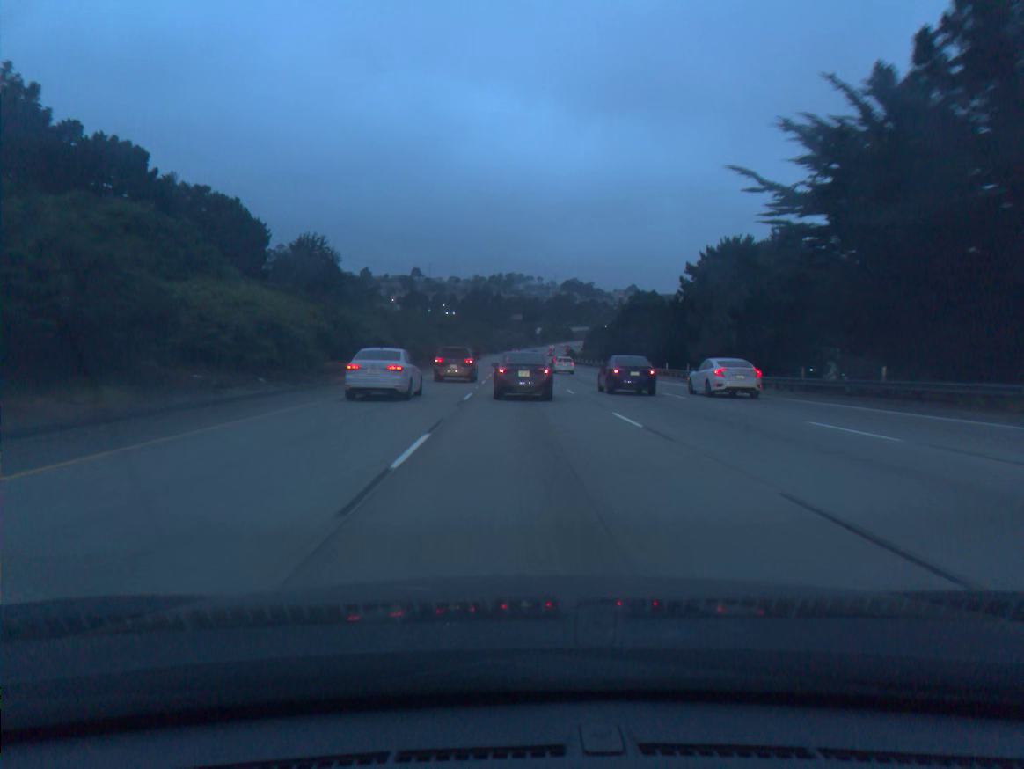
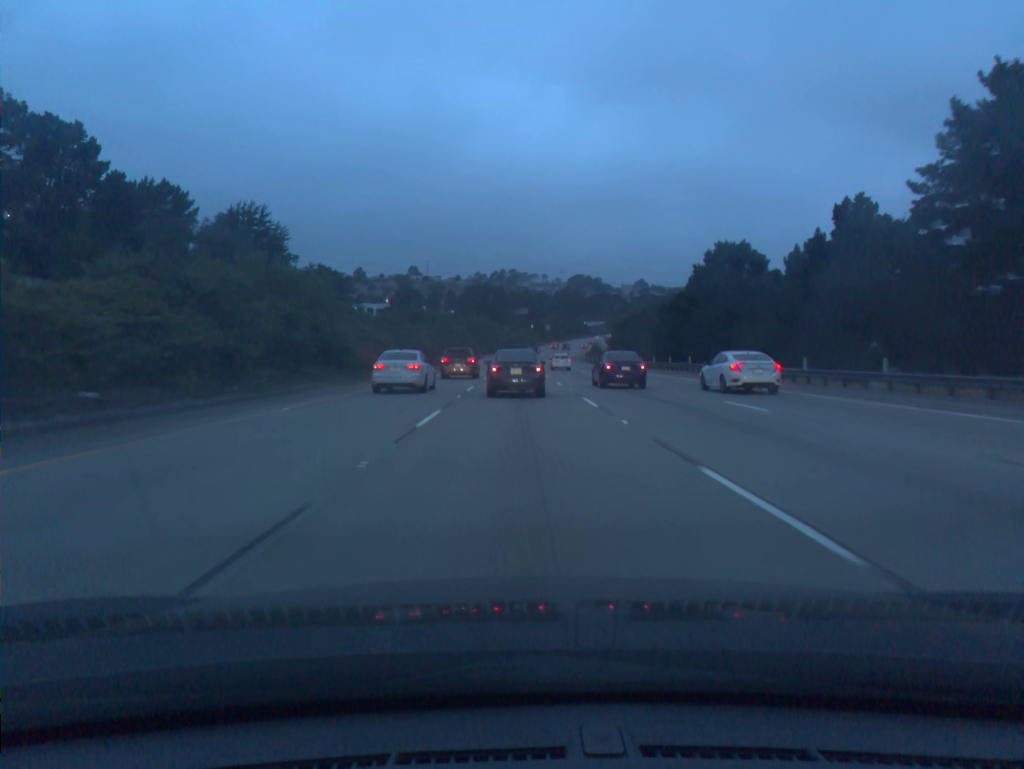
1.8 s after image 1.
(-0.2, +53.4) m; 0°
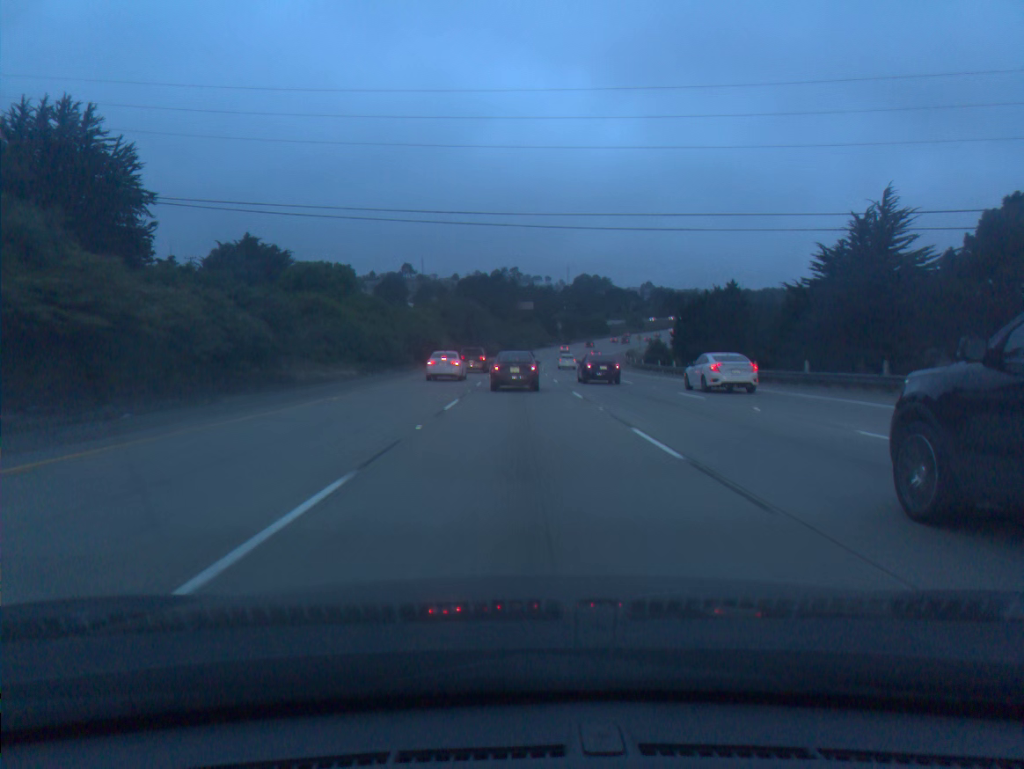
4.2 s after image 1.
(-0.3, +68.2) m; 0°
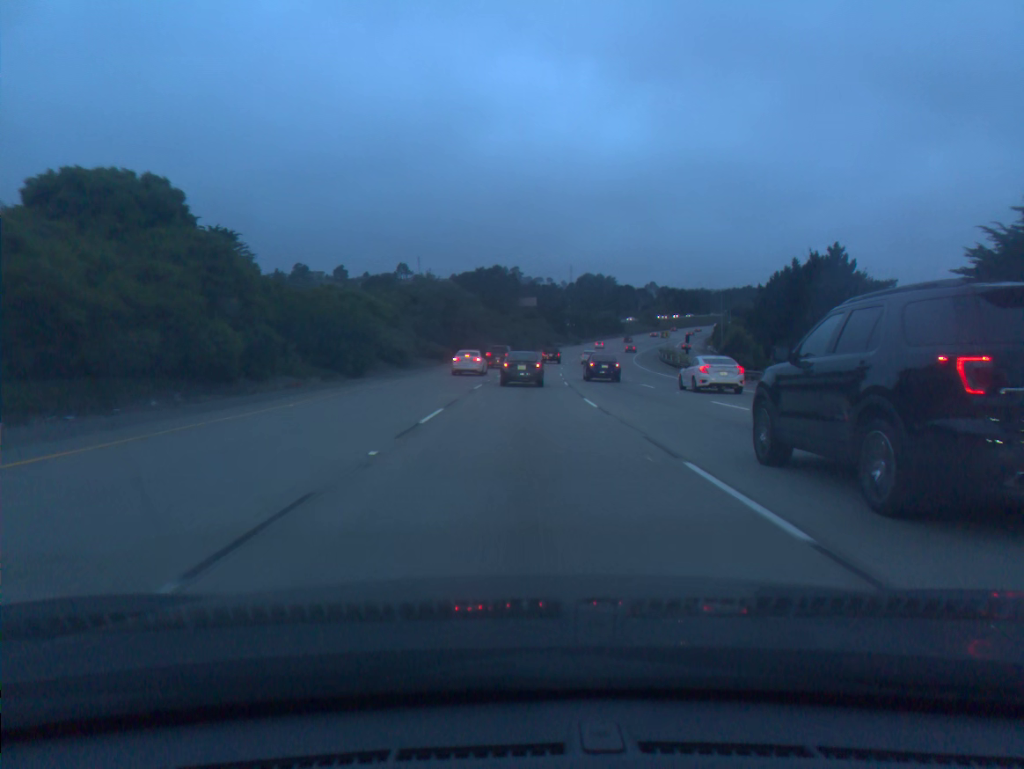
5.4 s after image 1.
(+0.1, +33.5) m; 0°
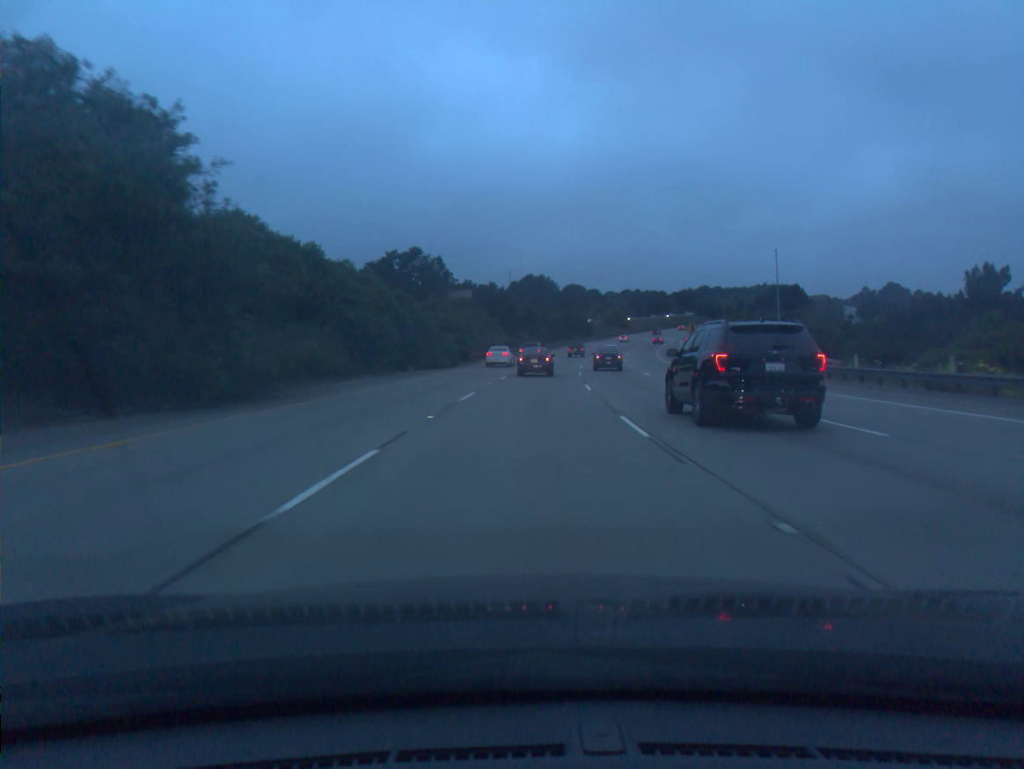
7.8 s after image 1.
(+1.8, +66.4) m; +4°
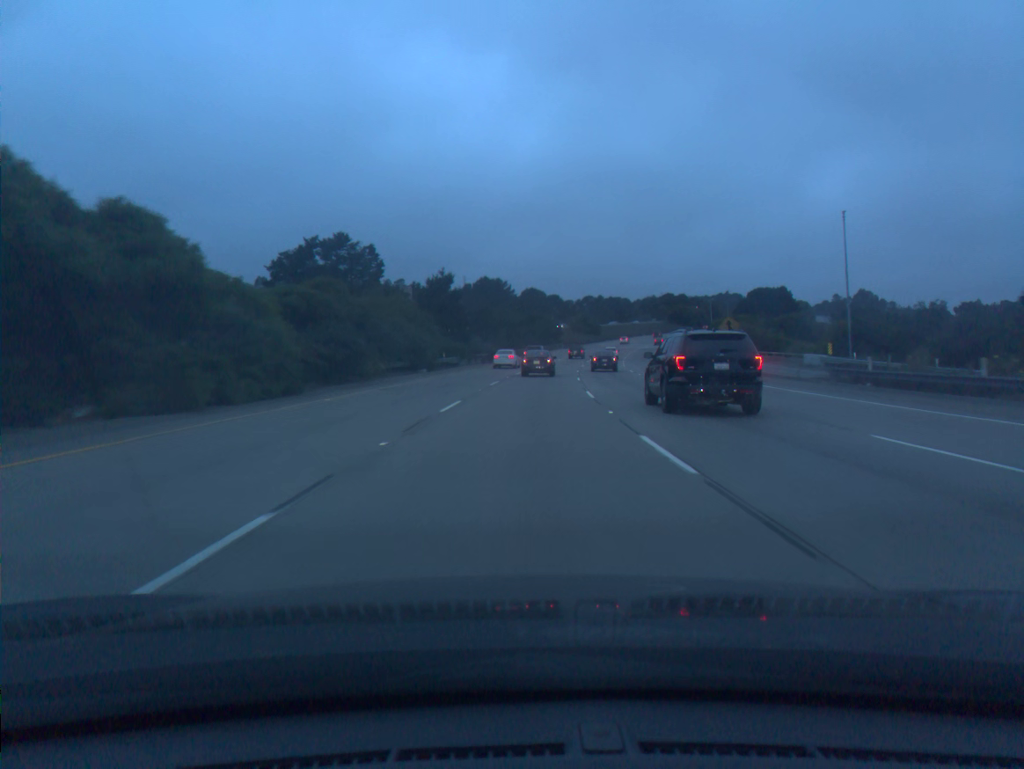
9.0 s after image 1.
(+1.0, +32.8) m; +3°
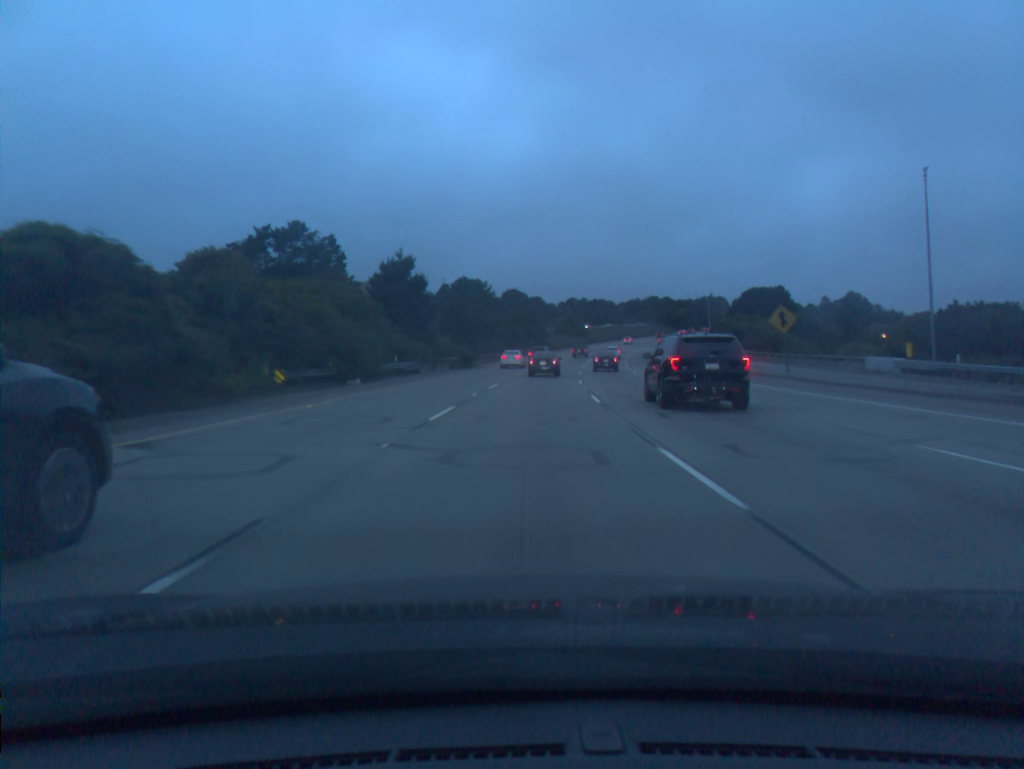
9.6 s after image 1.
(+0.2, +16.4) m; +1°
